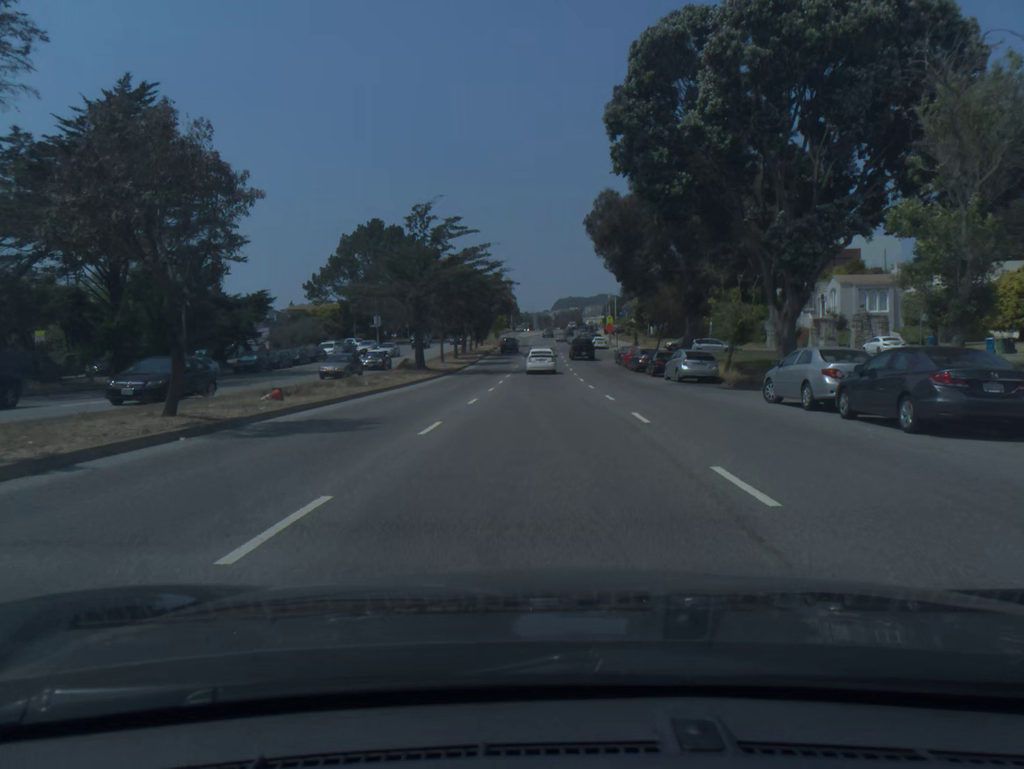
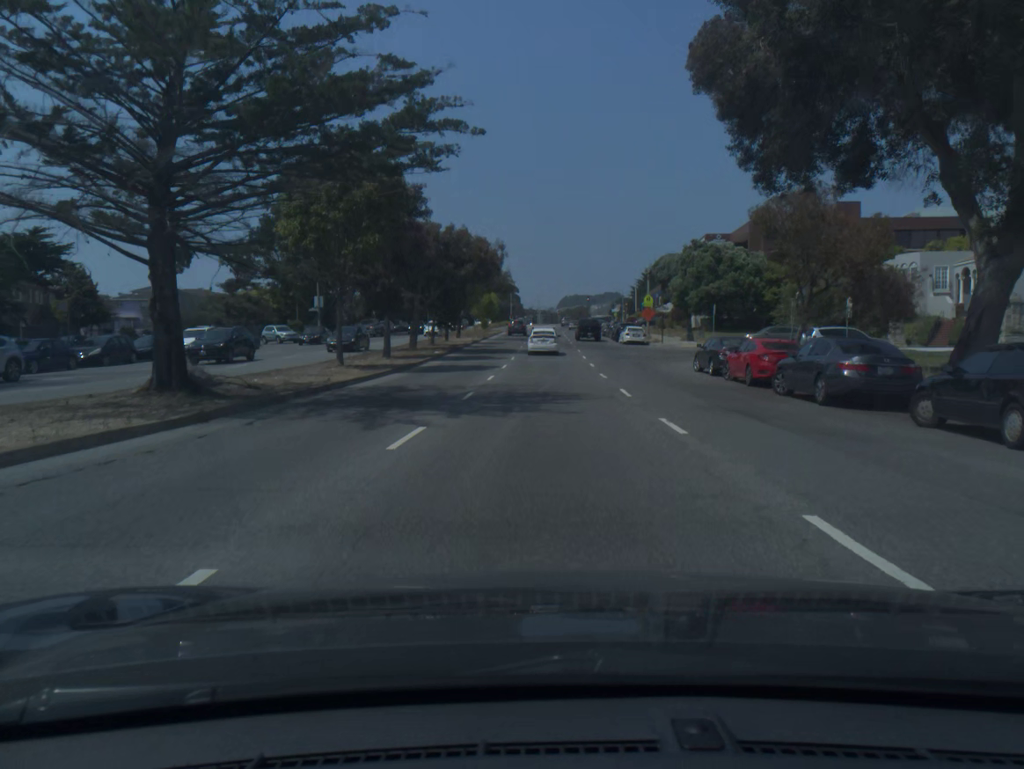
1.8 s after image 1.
(0.0, +31.9) m; 0°
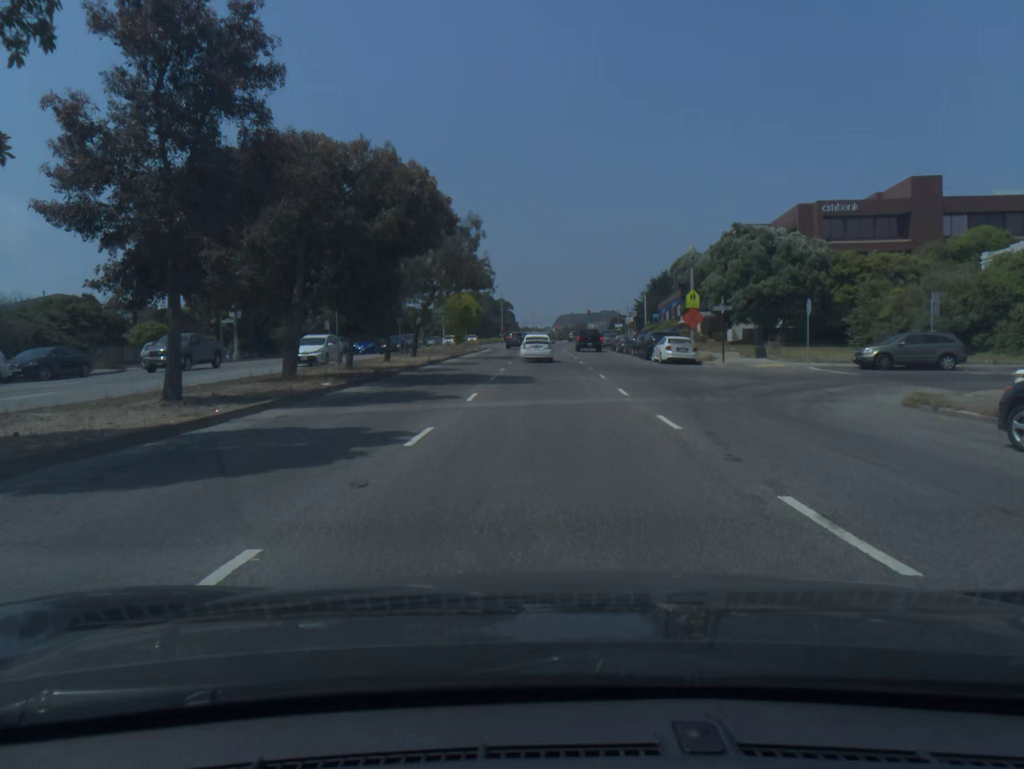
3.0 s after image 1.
(+0.1, +21.2) m; 0°
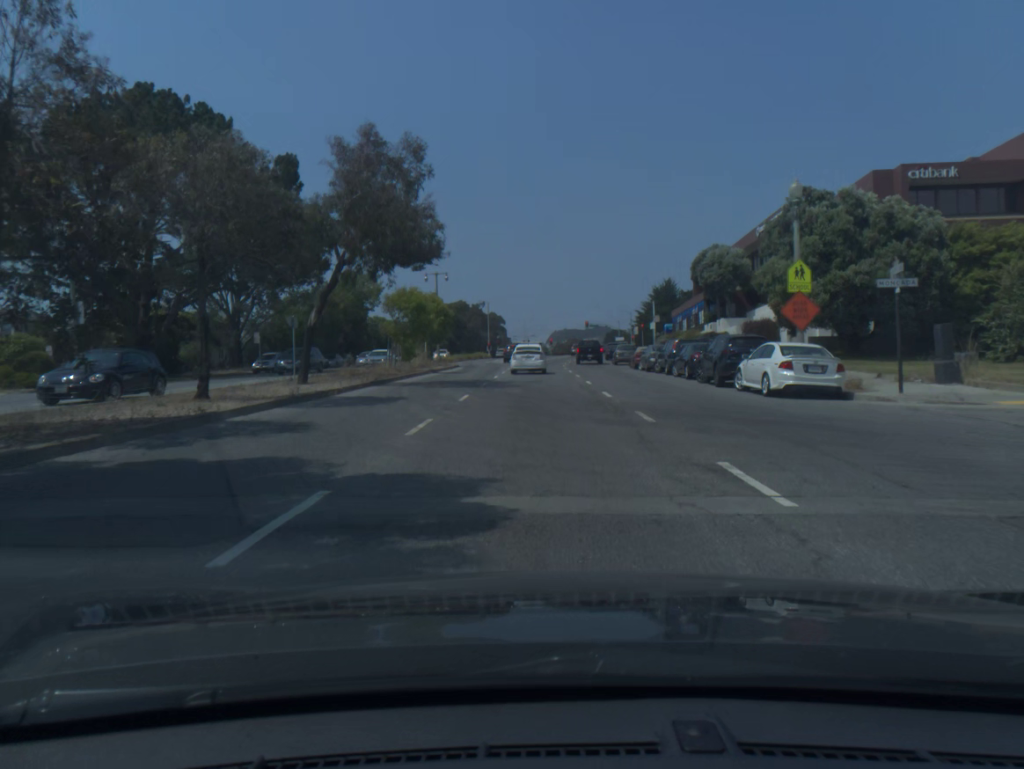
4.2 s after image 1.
(+0.1, +20.1) m; 0°
